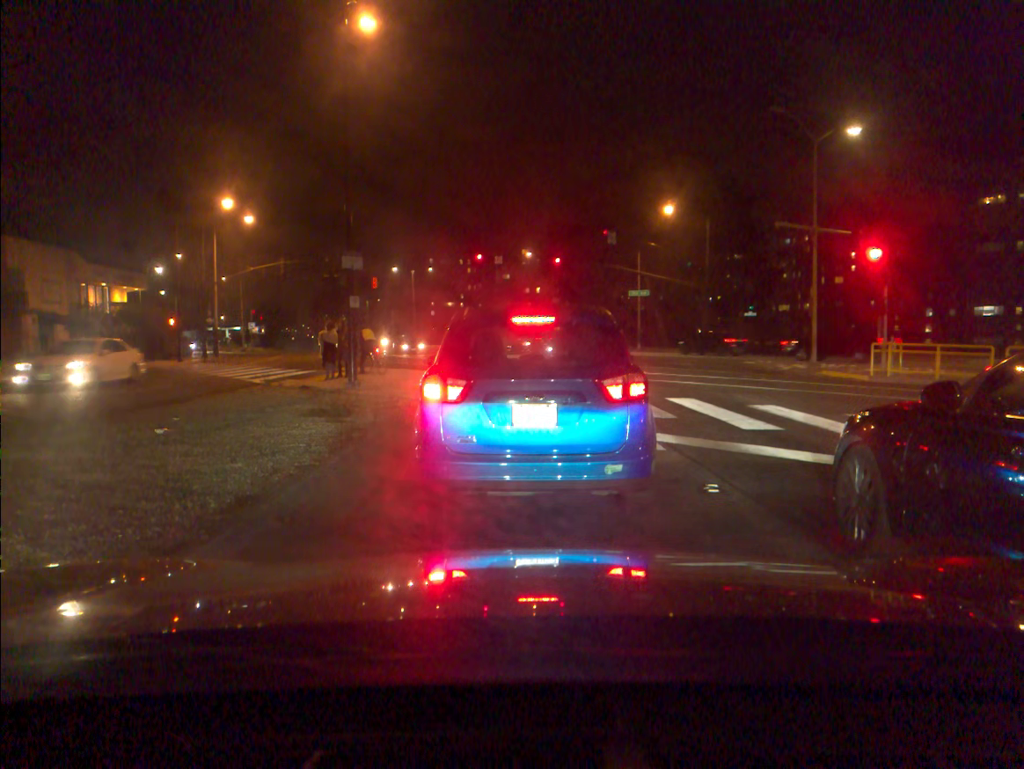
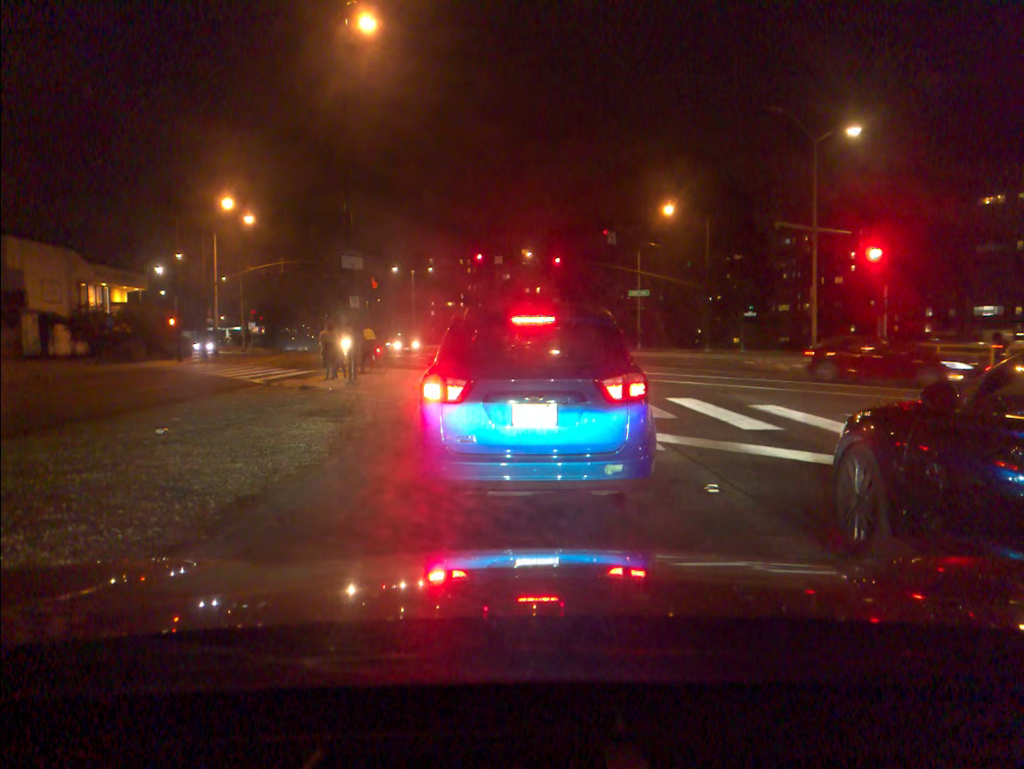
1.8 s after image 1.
(0.0, 0.0) m; 0°
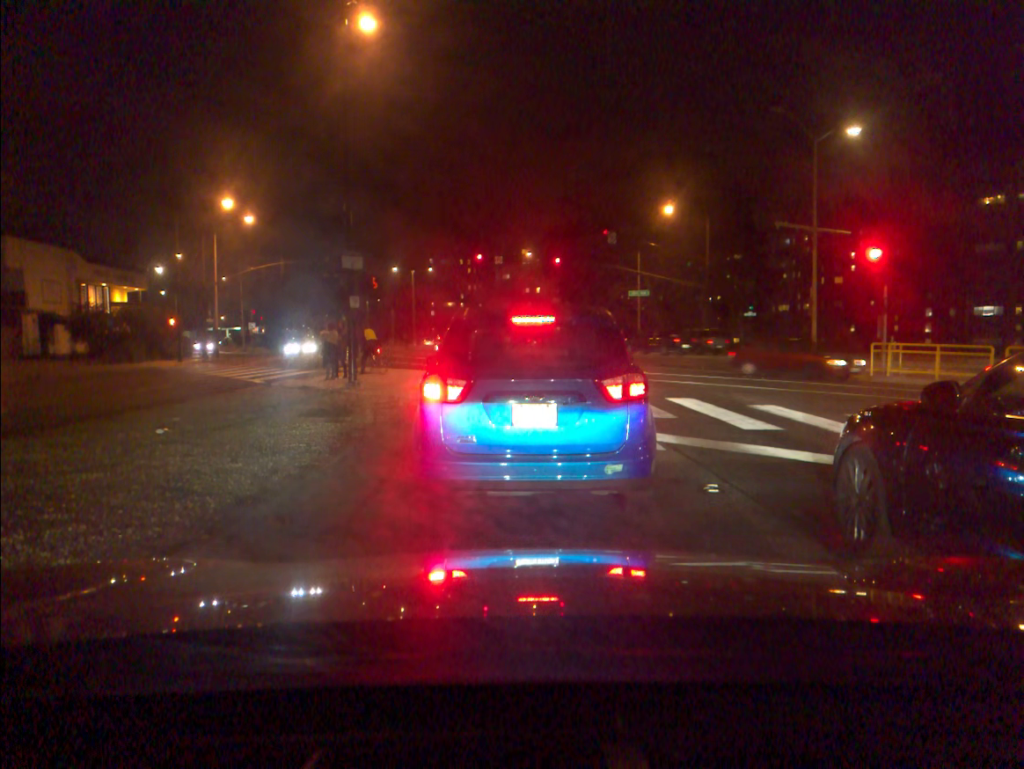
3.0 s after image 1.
(0.0, 0.0) m; 0°
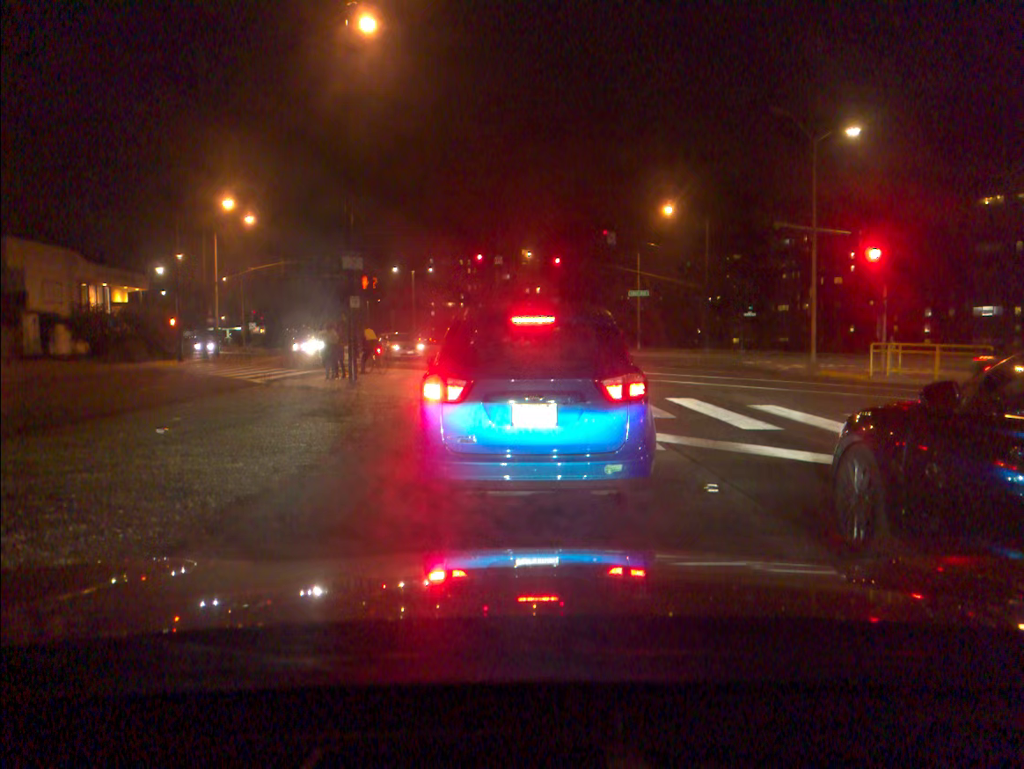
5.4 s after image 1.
(0.0, 0.0) m; 0°
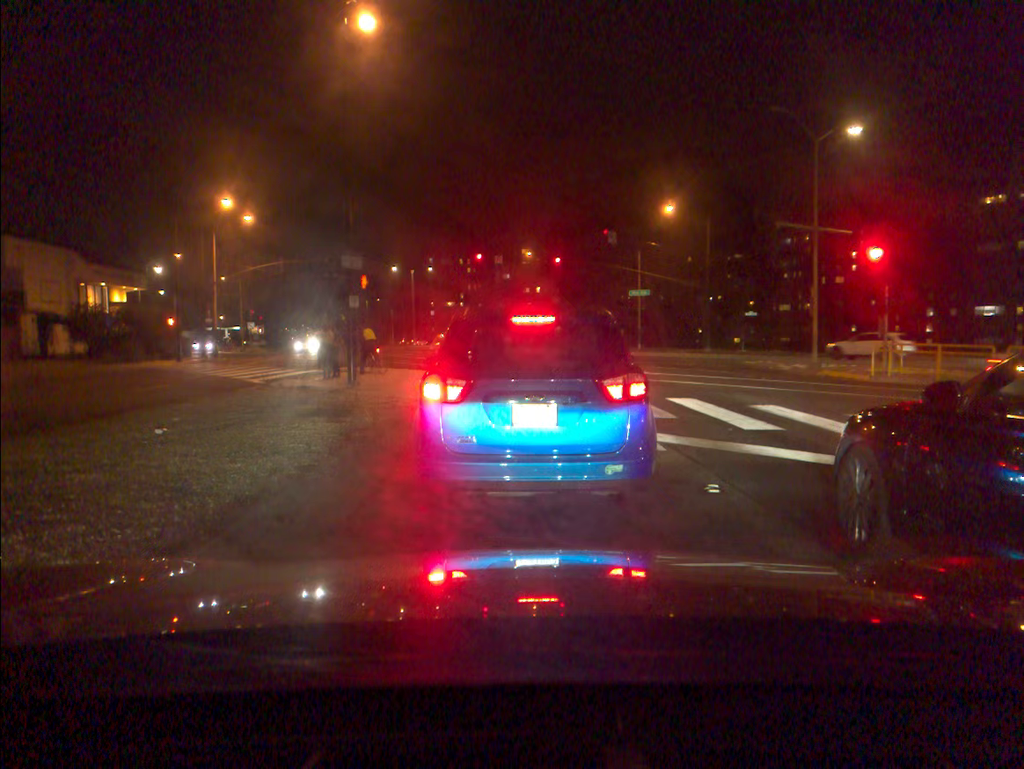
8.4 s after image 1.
(0.0, 0.0) m; 0°
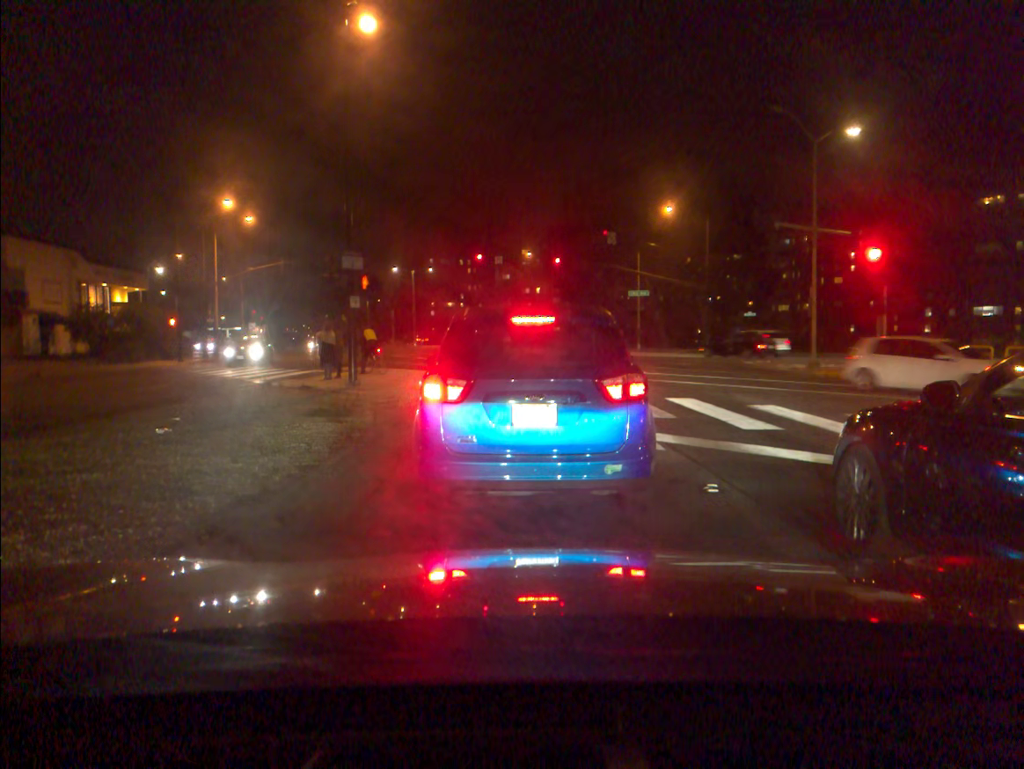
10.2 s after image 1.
(0.0, 0.0) m; 0°
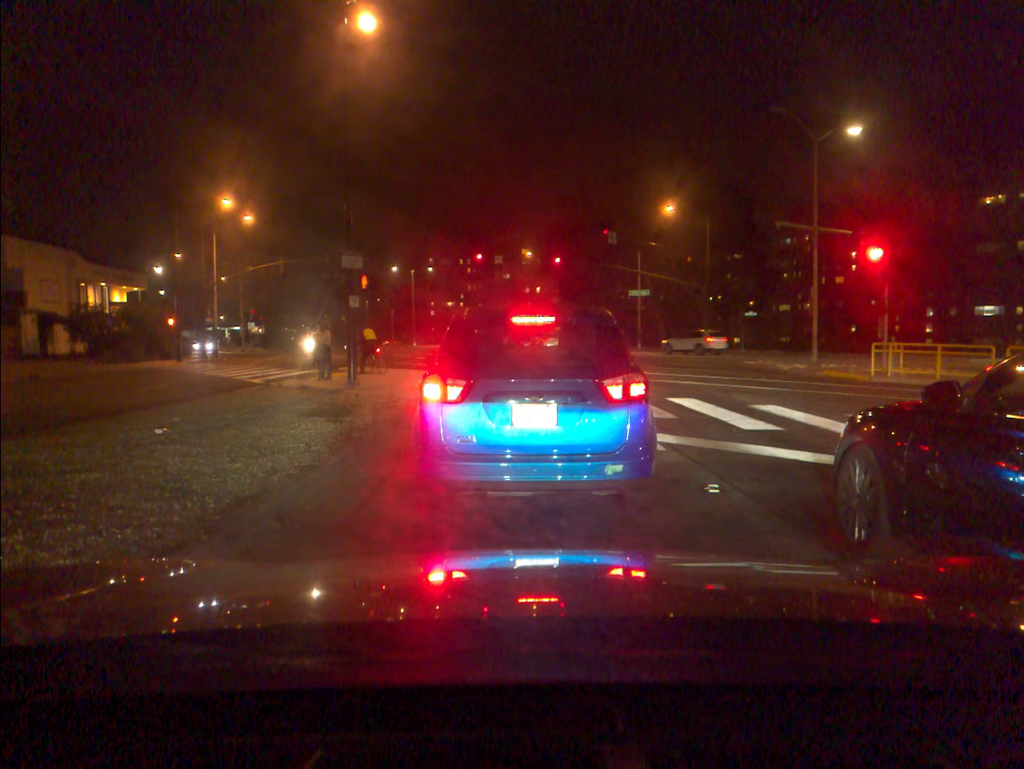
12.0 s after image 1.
(0.0, 0.0) m; 0°
